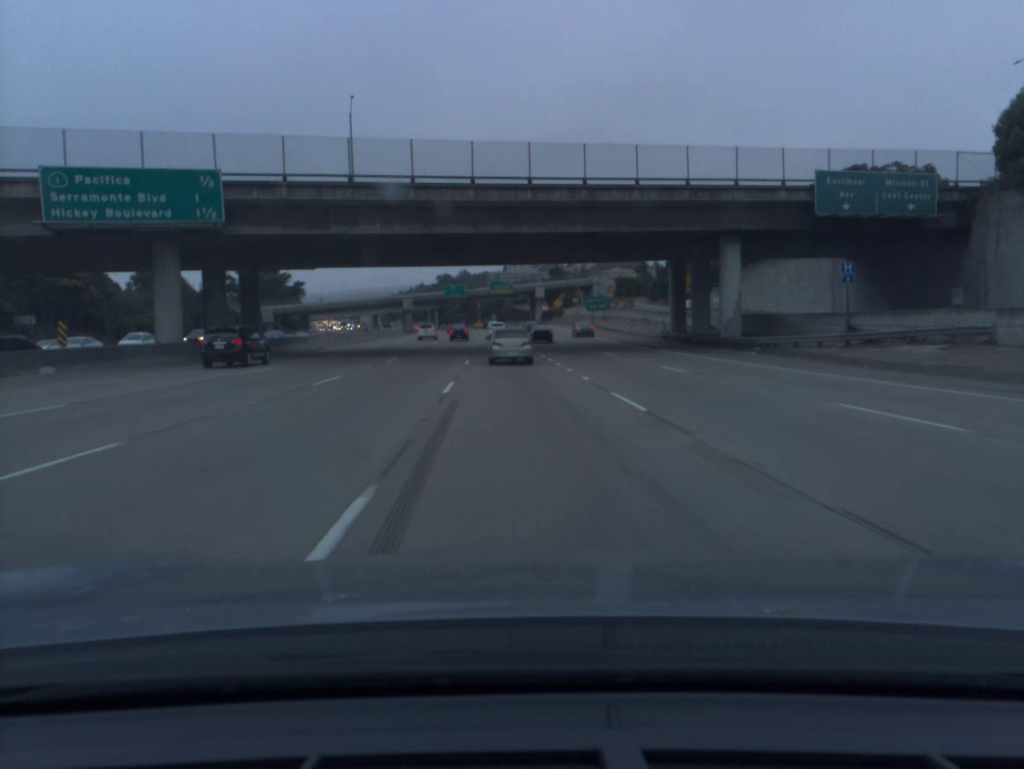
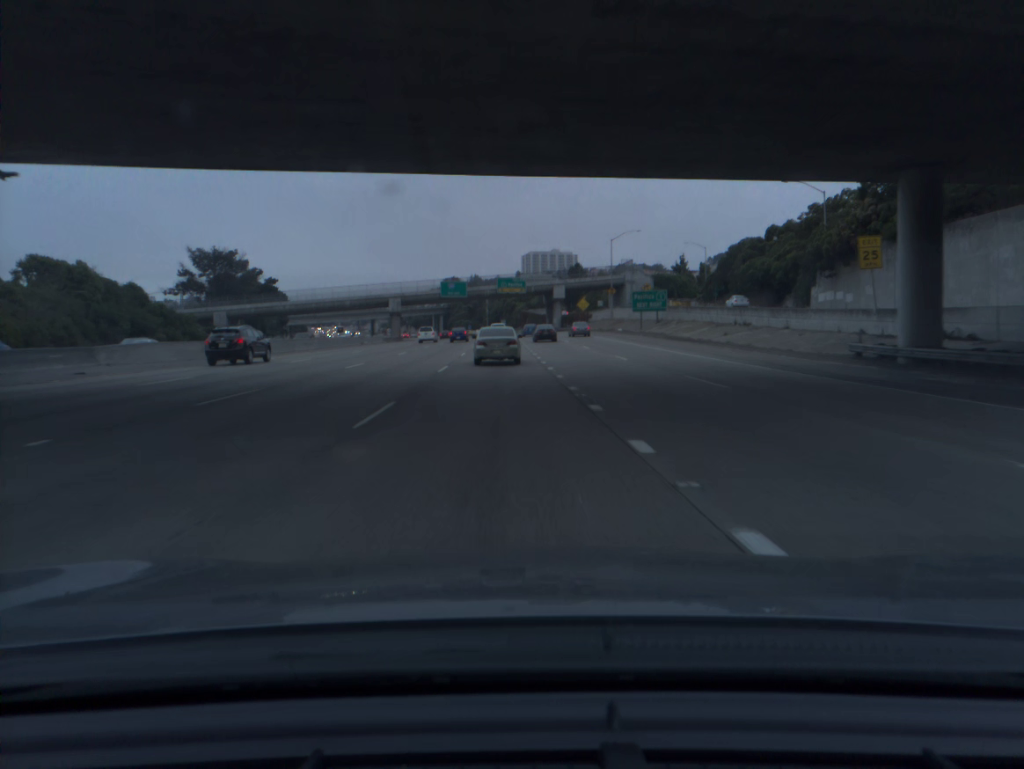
(-0.4, +35.5) m; -1°
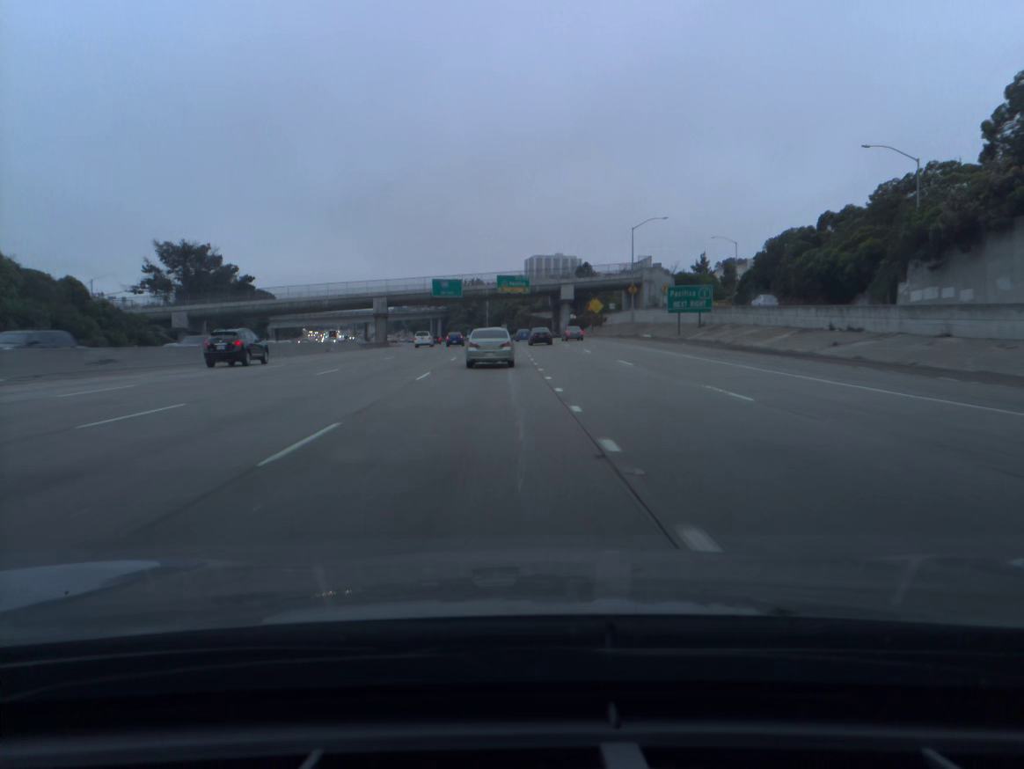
(0.0, +17.8) m; 0°
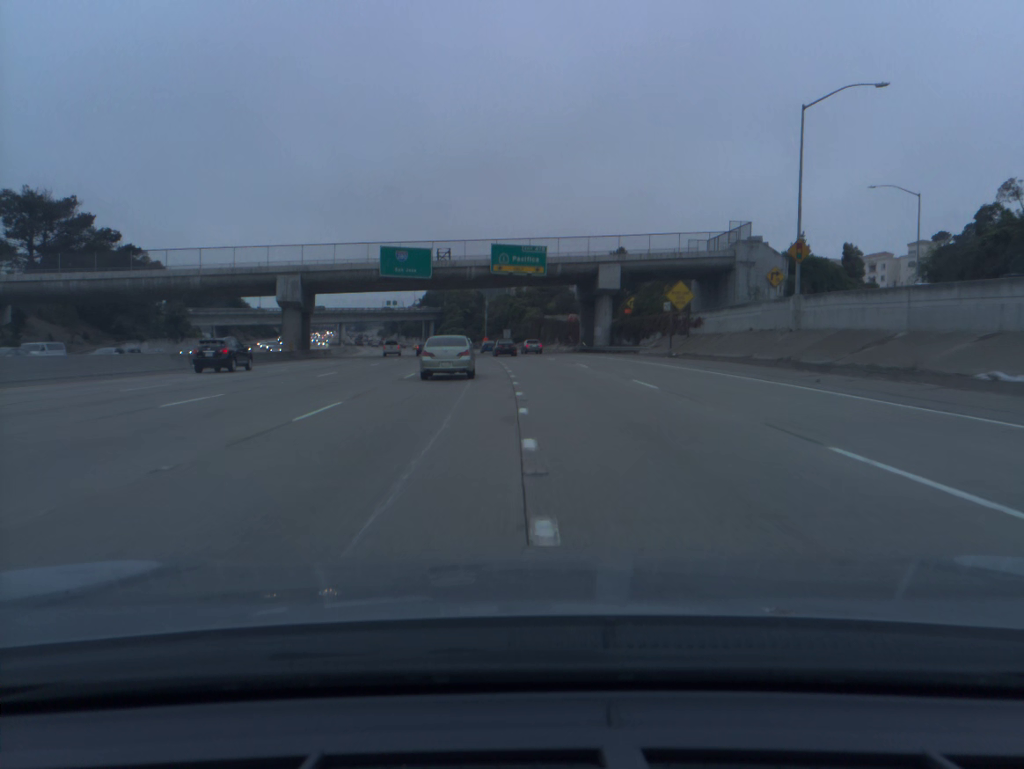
(-0.1, +53.5) m; -1°
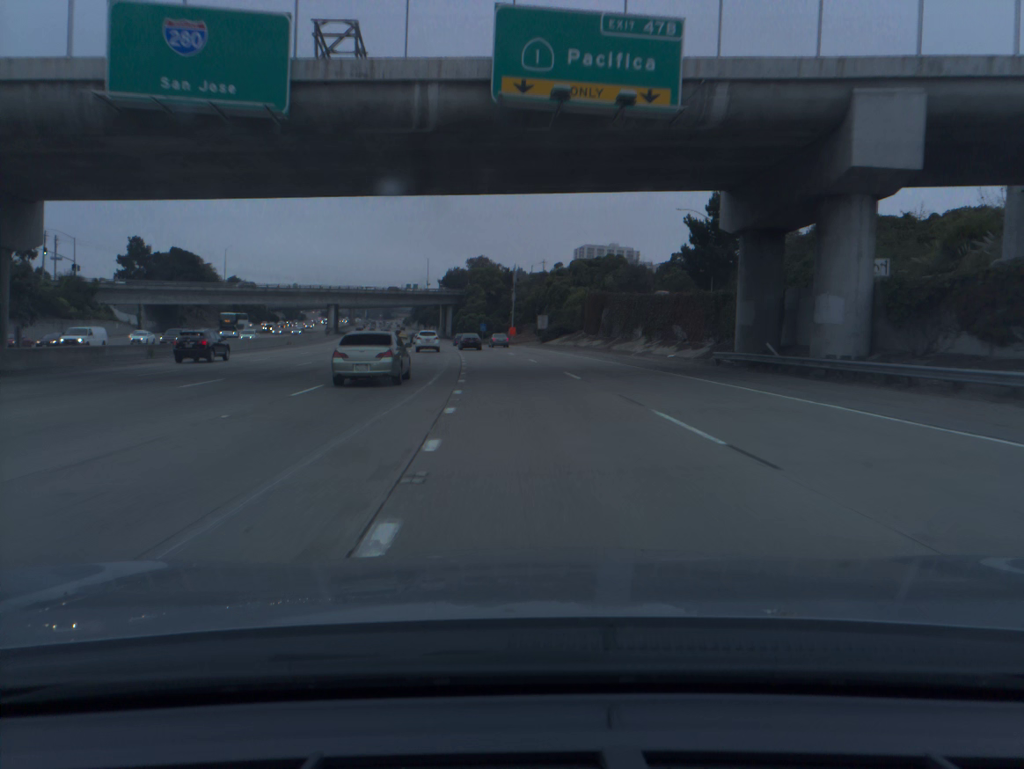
(-0.9, +54.0) m; -2°
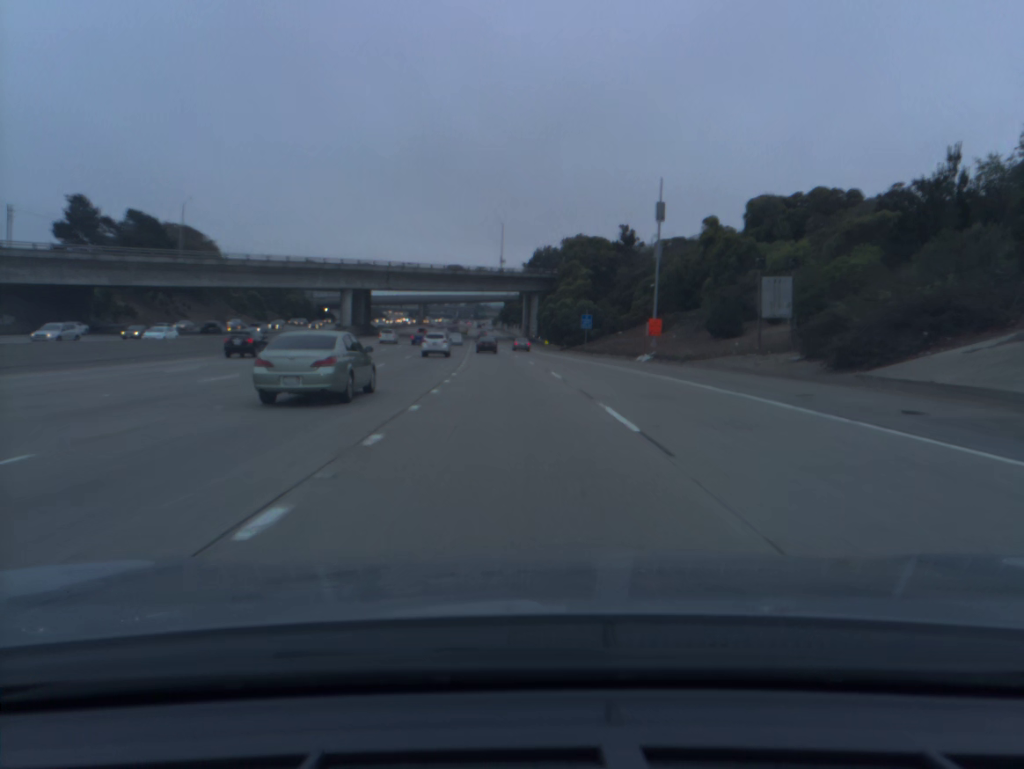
(-4.1, +71.4) m; -7°
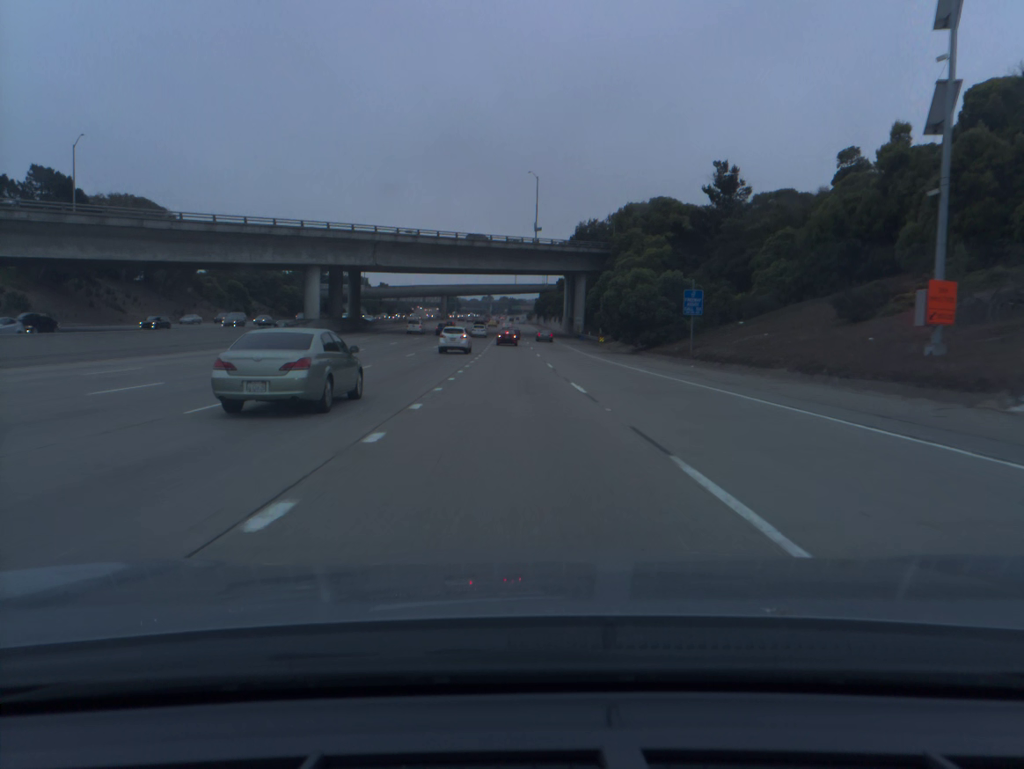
(-0.9, +35.9) m; -3°
